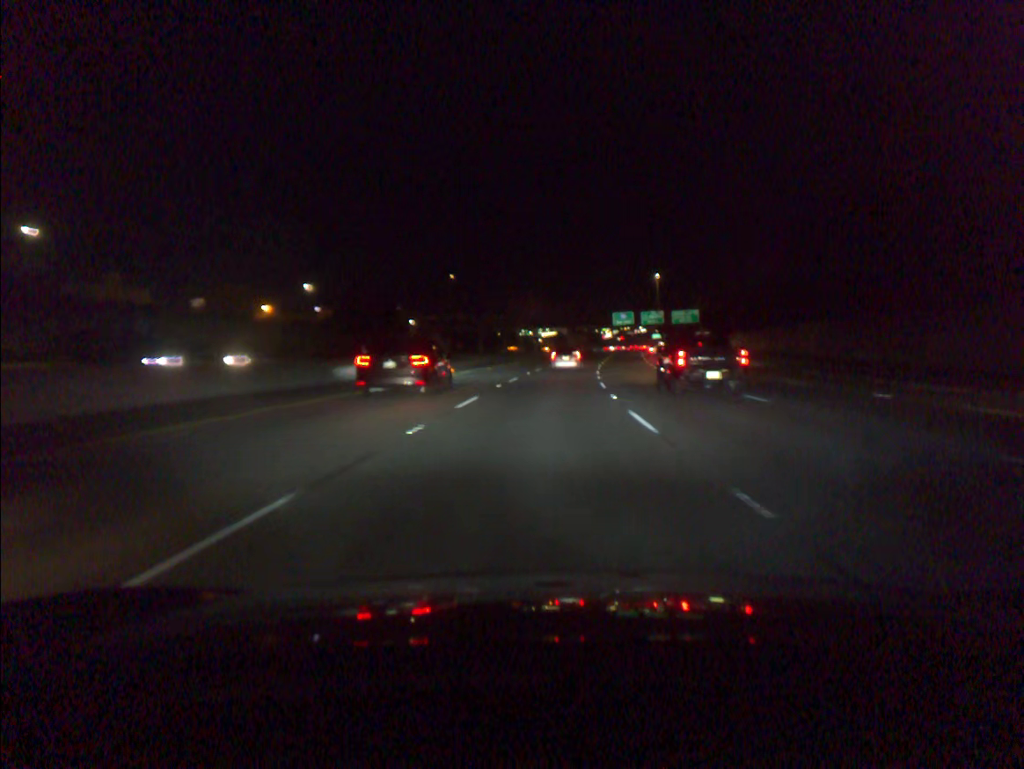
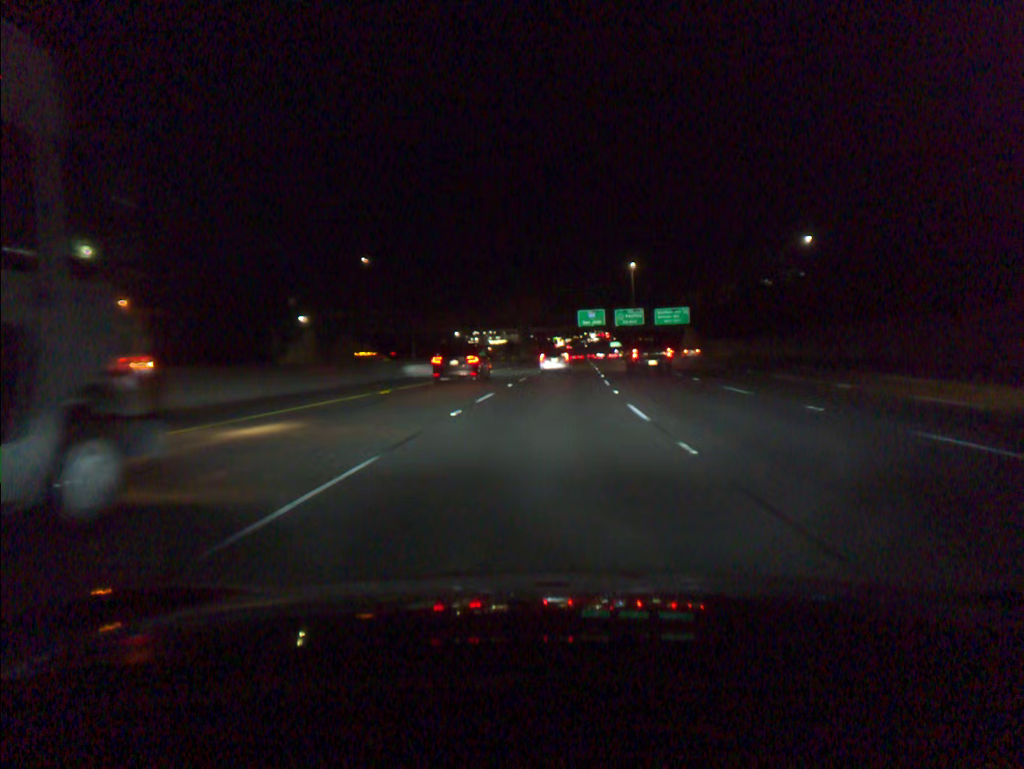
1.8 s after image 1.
(+1.3, +41.5) m; +4°
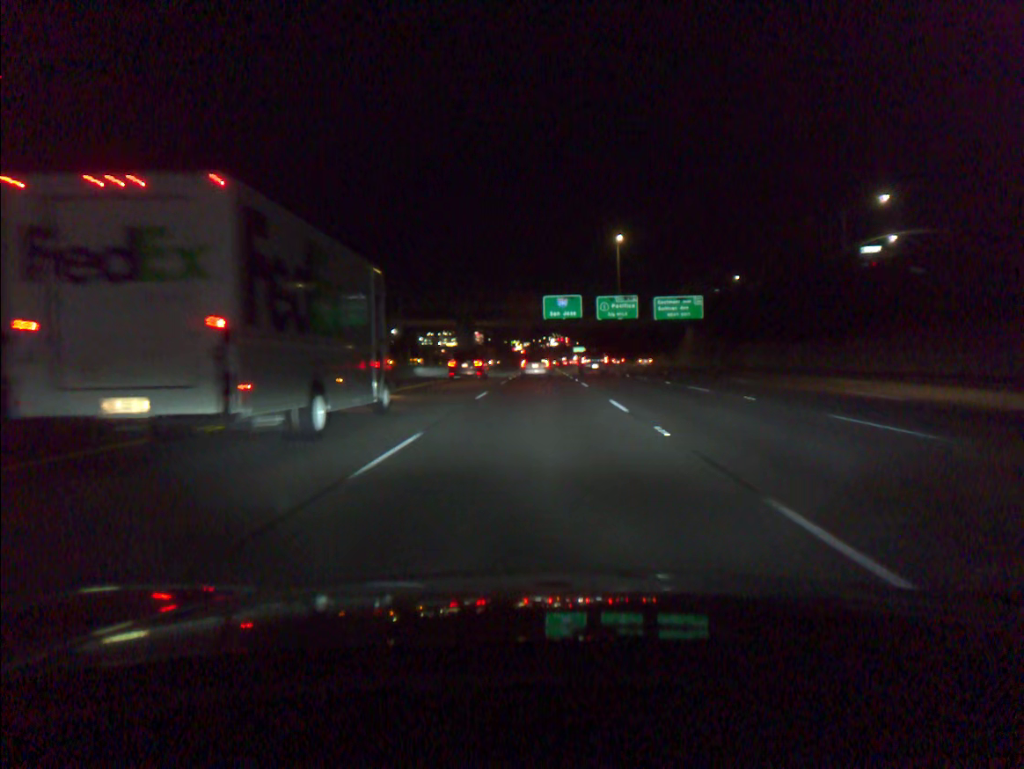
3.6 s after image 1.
(+1.2, +41.1) m; +3°
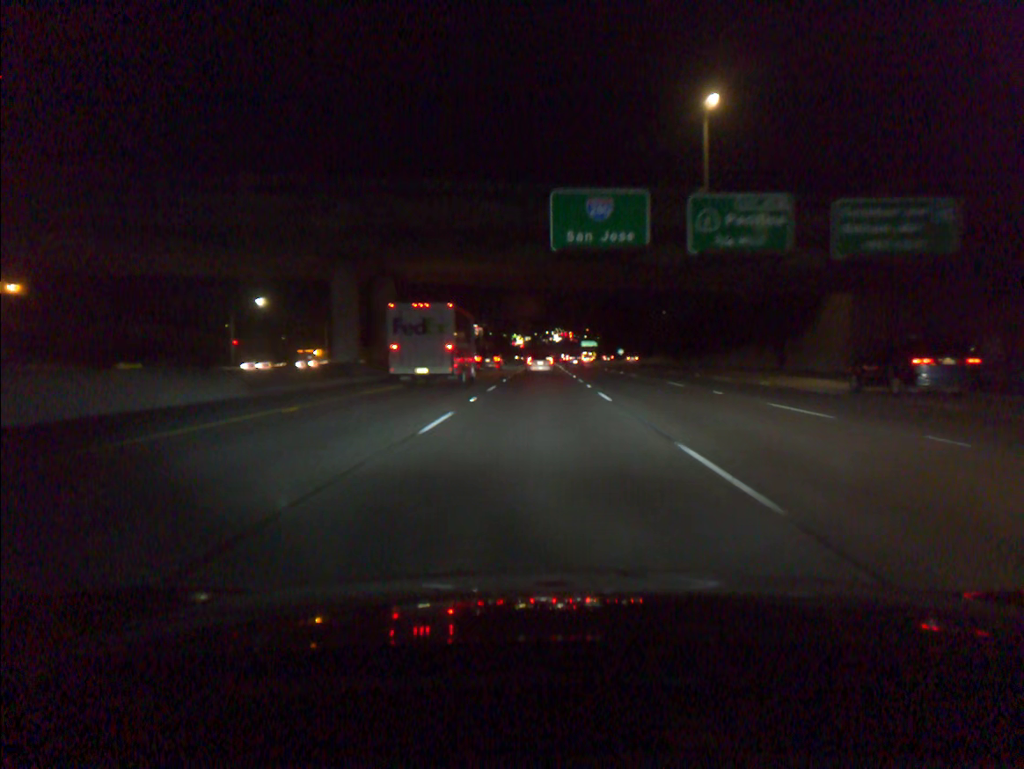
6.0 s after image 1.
(+0.1, +54.4) m; 0°
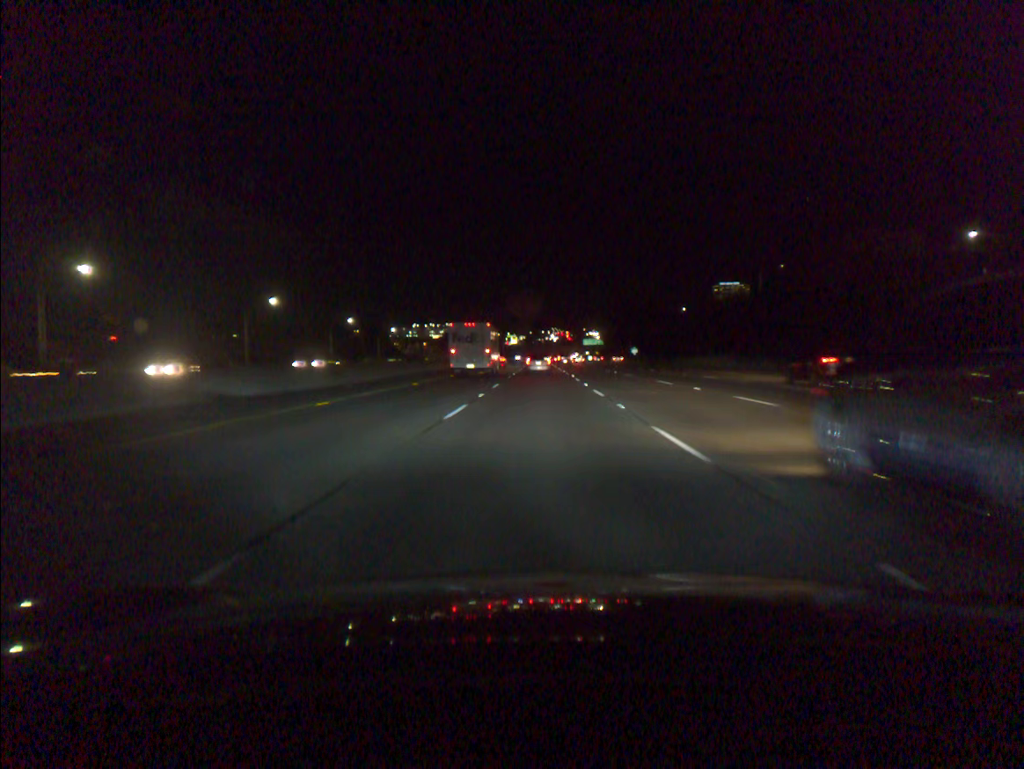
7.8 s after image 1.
(0.0, +41.2) m; 0°
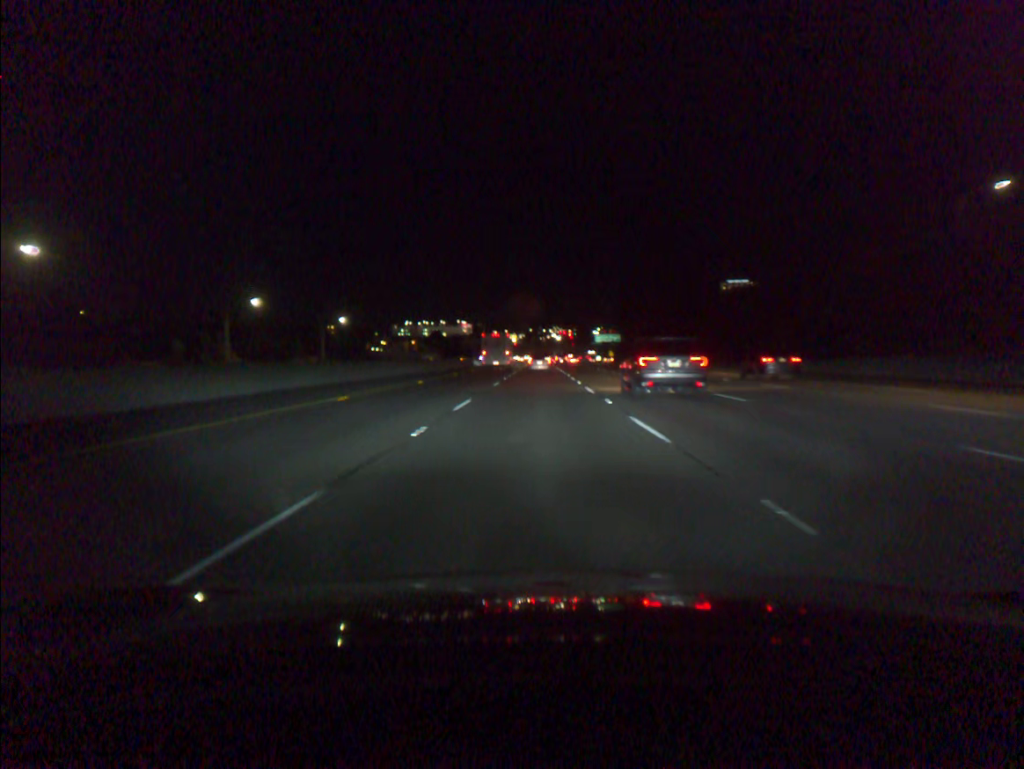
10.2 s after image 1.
(+0.2, +56.1) m; 0°
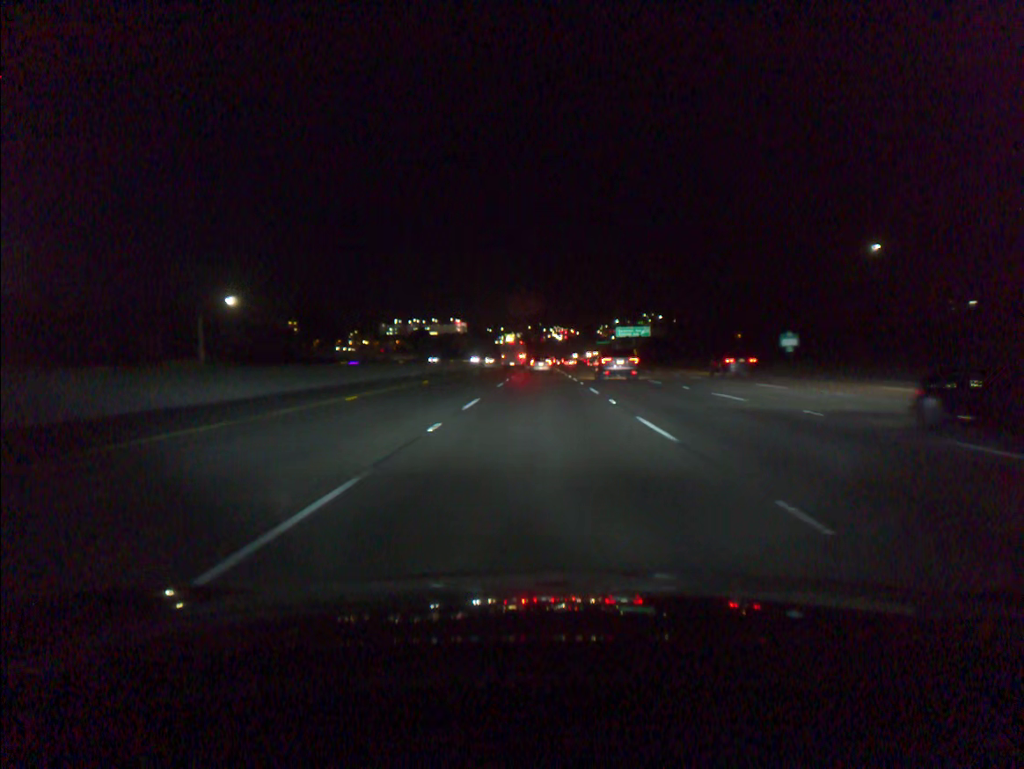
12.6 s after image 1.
(-0.2, +57.8) m; 0°
